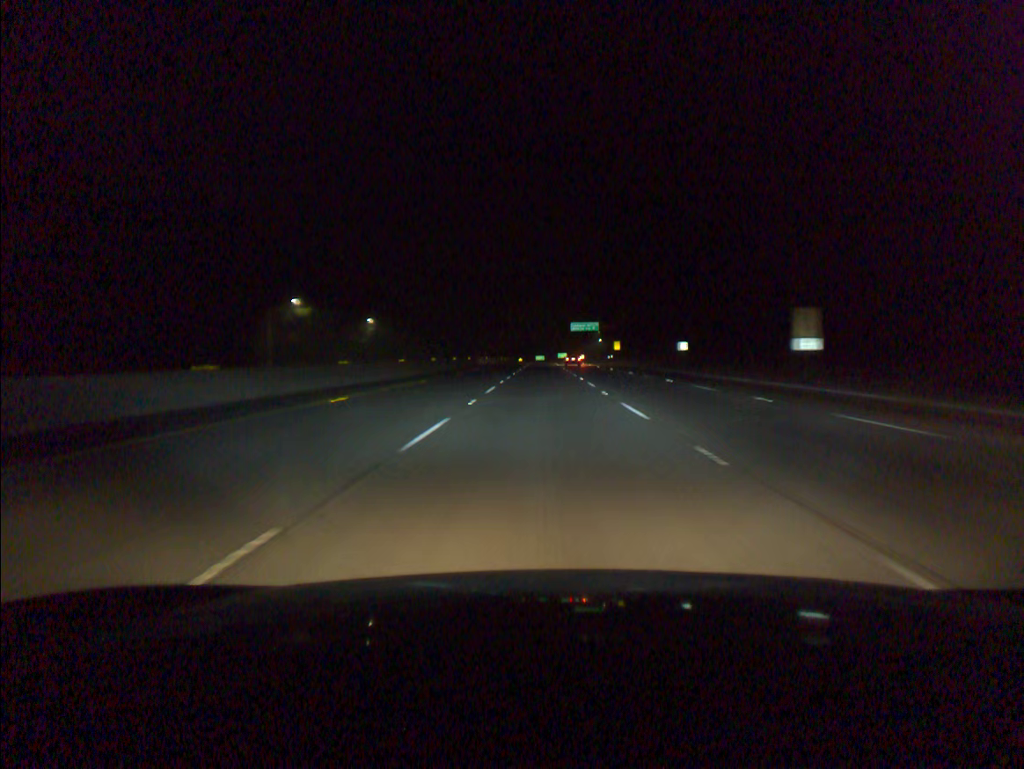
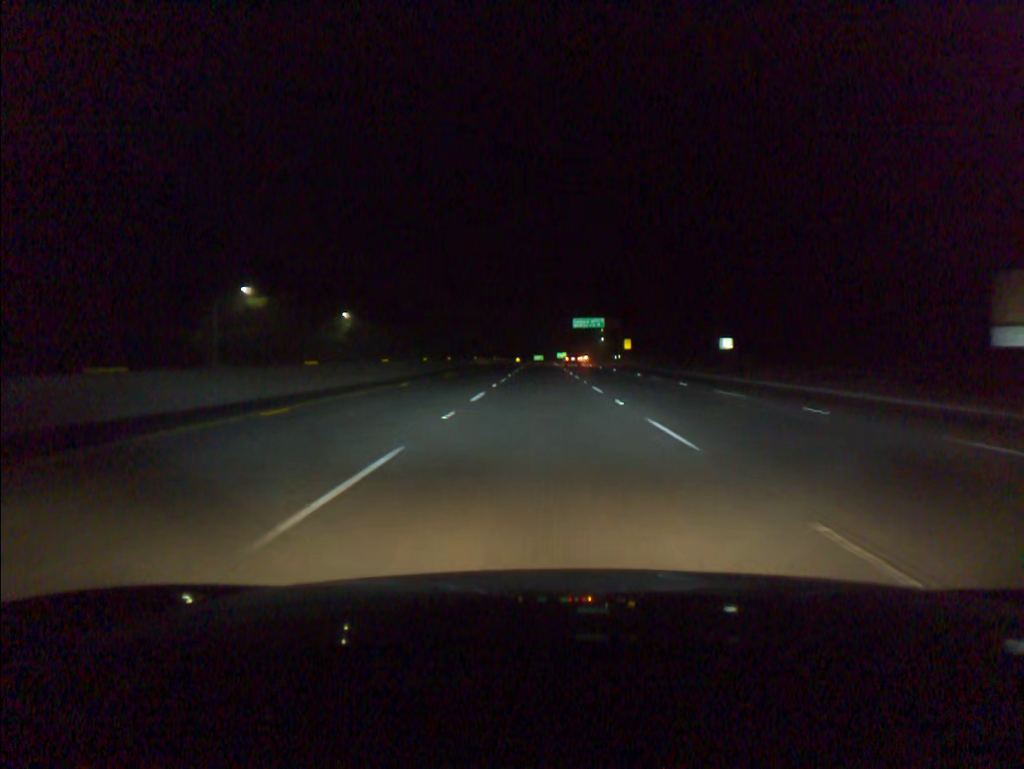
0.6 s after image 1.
(0.0, +19.1) m; 0°
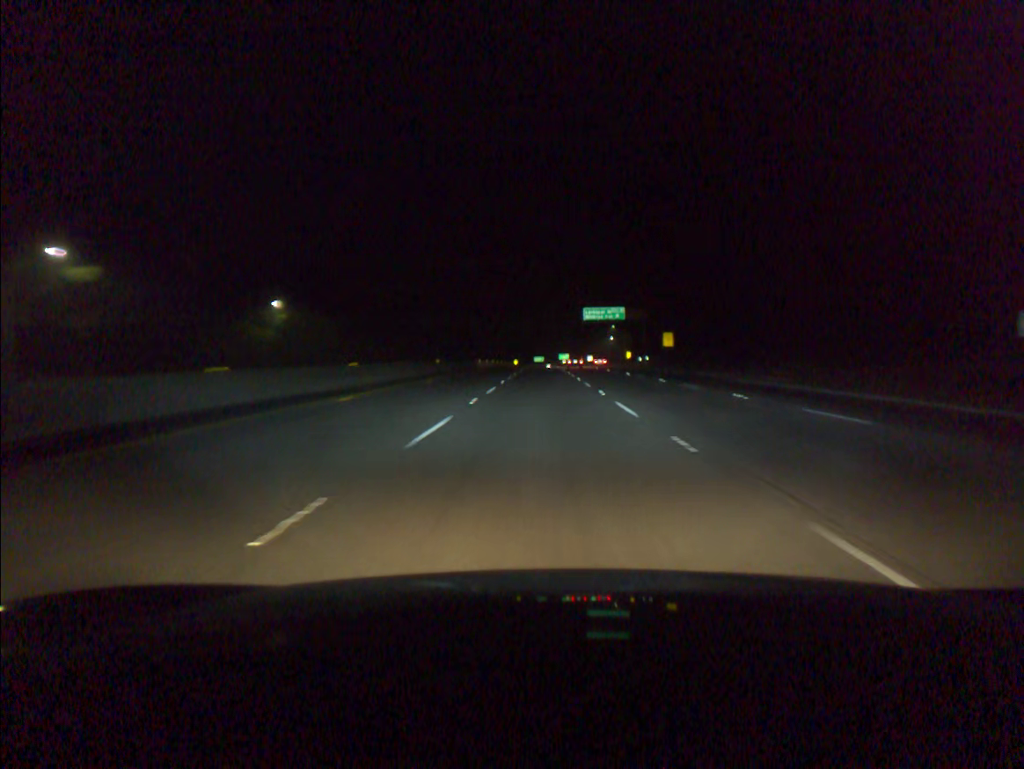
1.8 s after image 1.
(0.0, +38.1) m; 0°
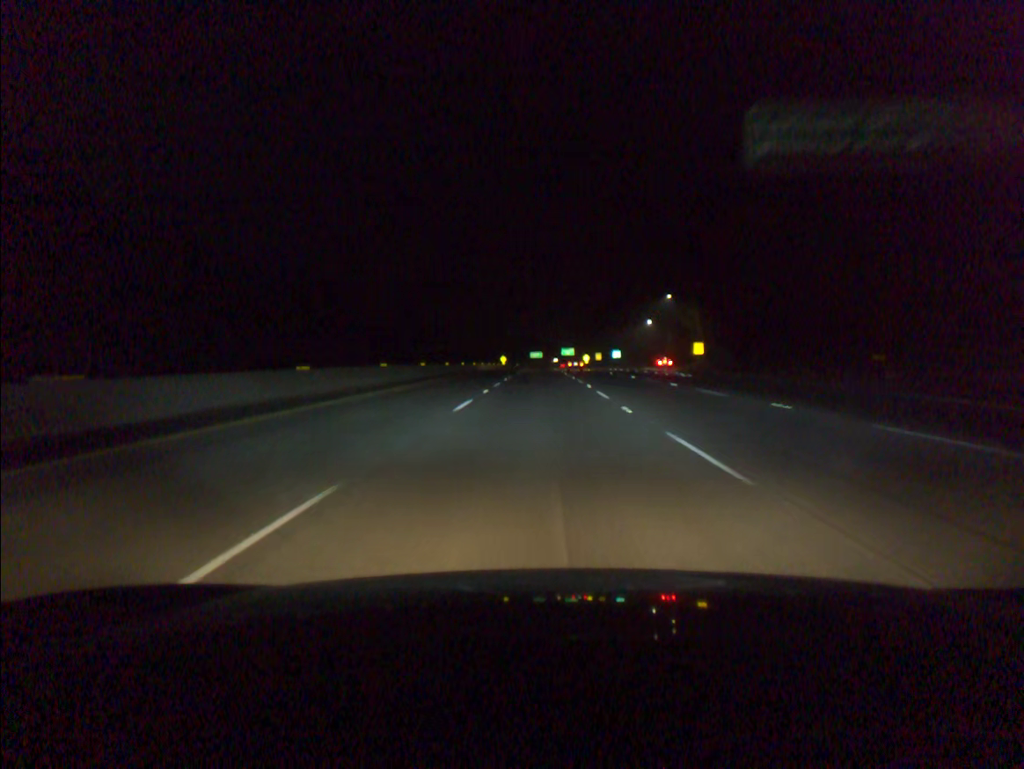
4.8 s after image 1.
(+0.1, +95.5) m; 0°
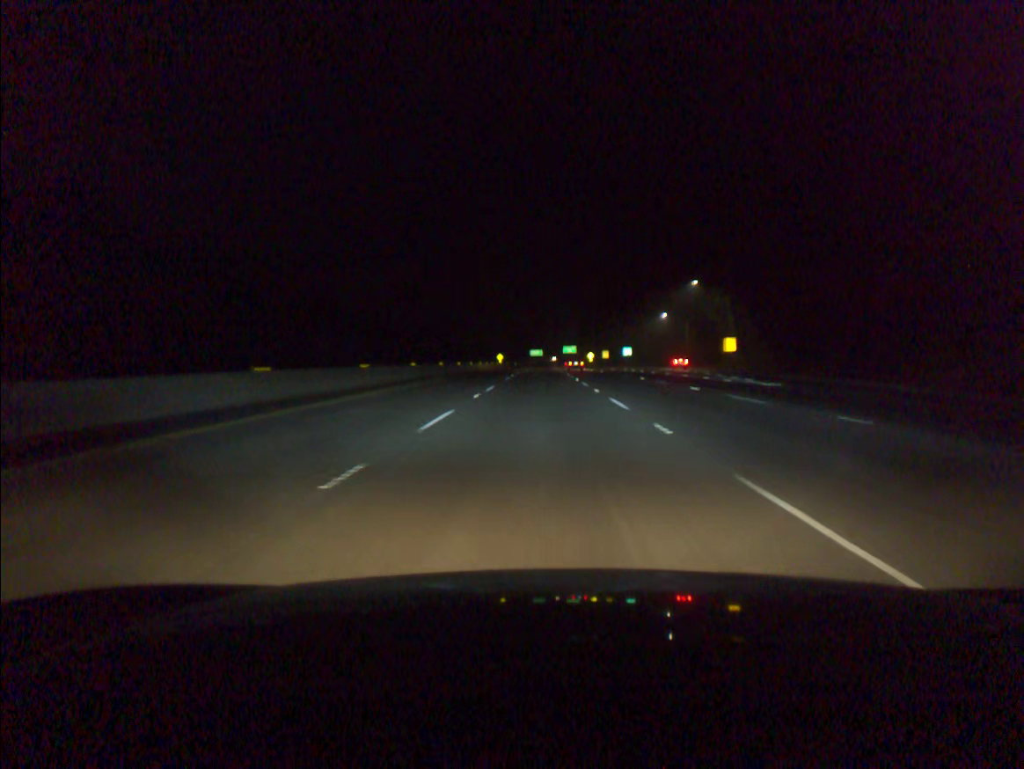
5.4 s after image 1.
(0.0, +19.1) m; 0°
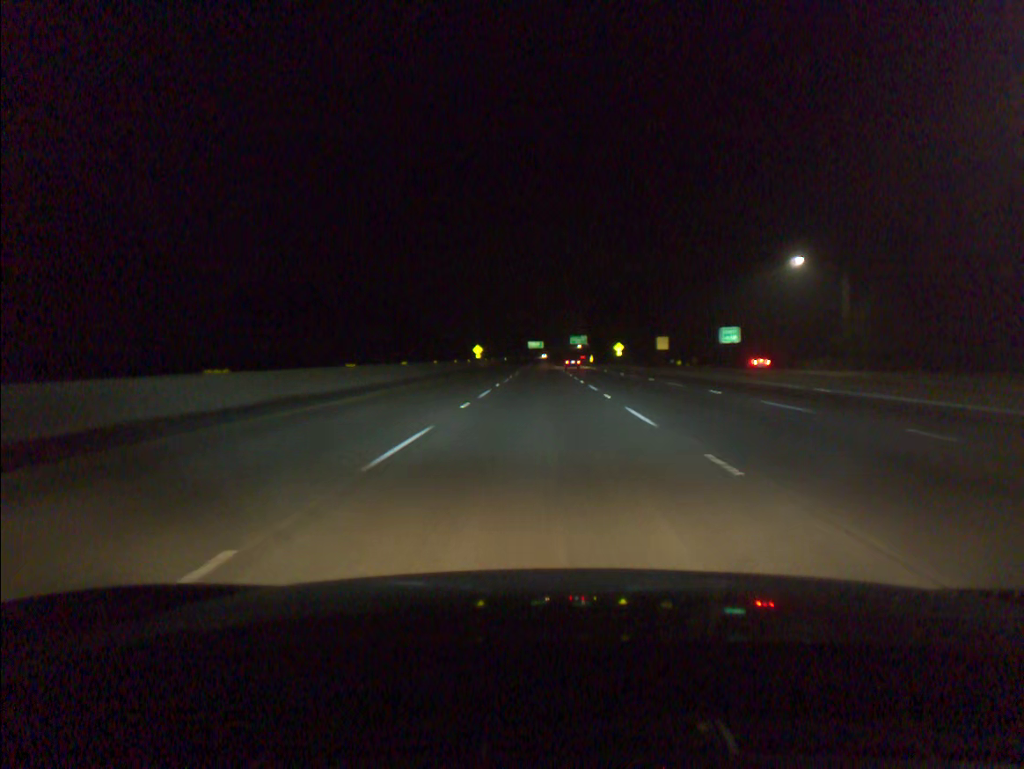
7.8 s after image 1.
(-0.1, +76.7) m; 0°
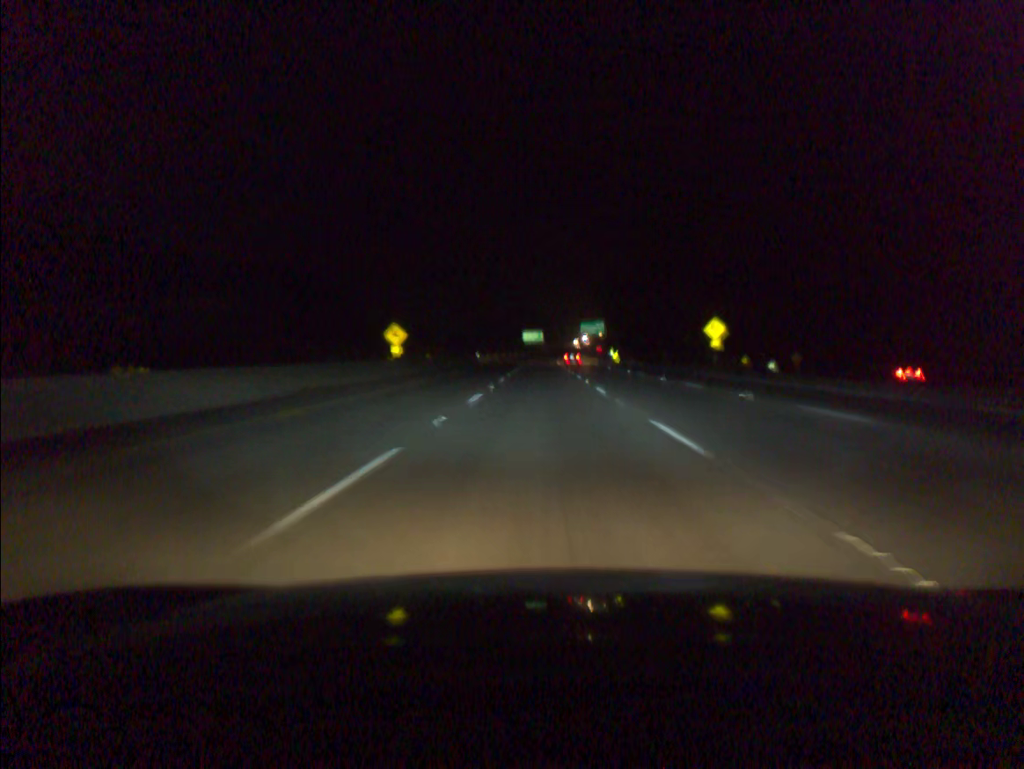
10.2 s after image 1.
(0.0, +77.0) m; 0°
